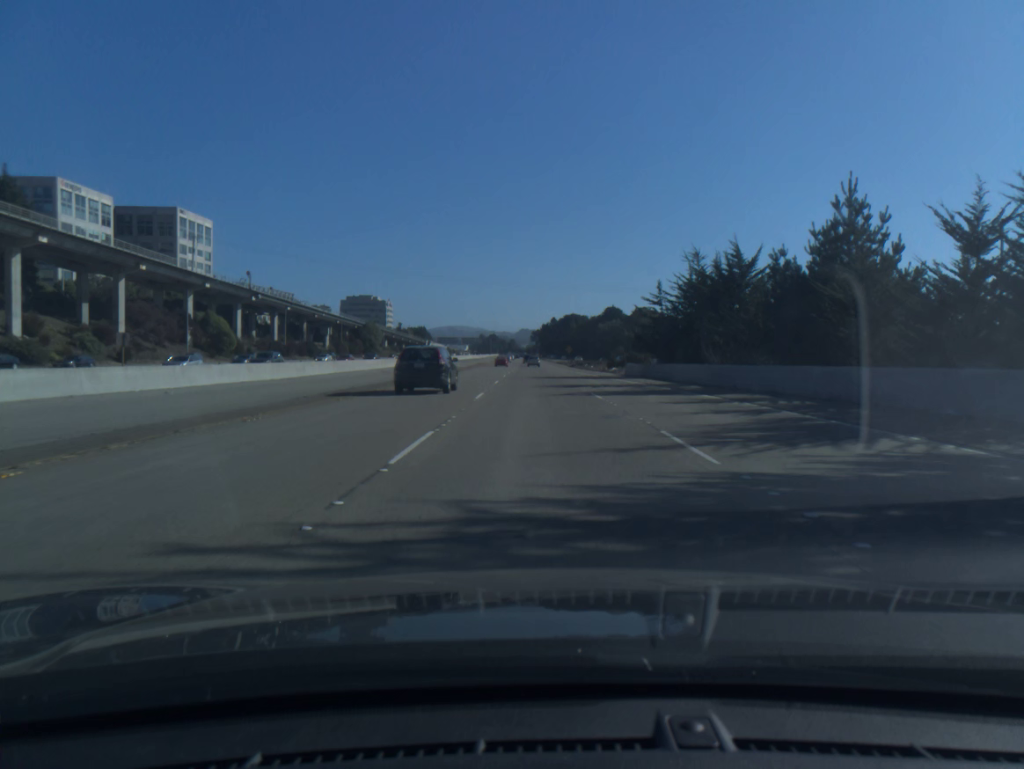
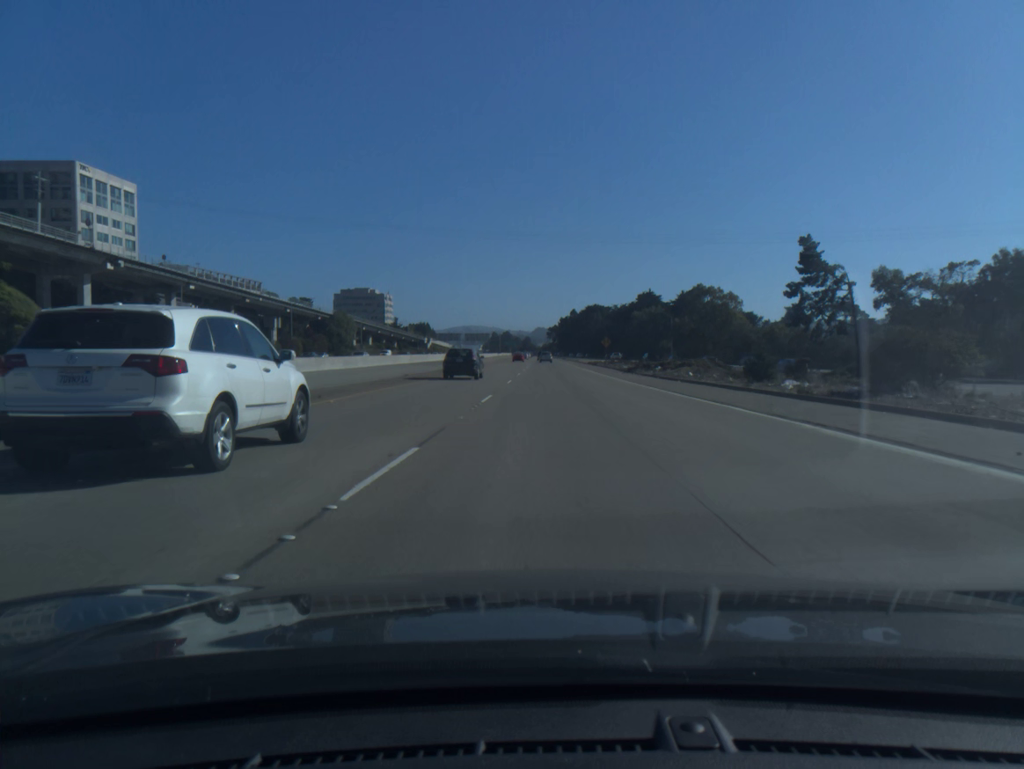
(-0.8, +60.4) m; -1°
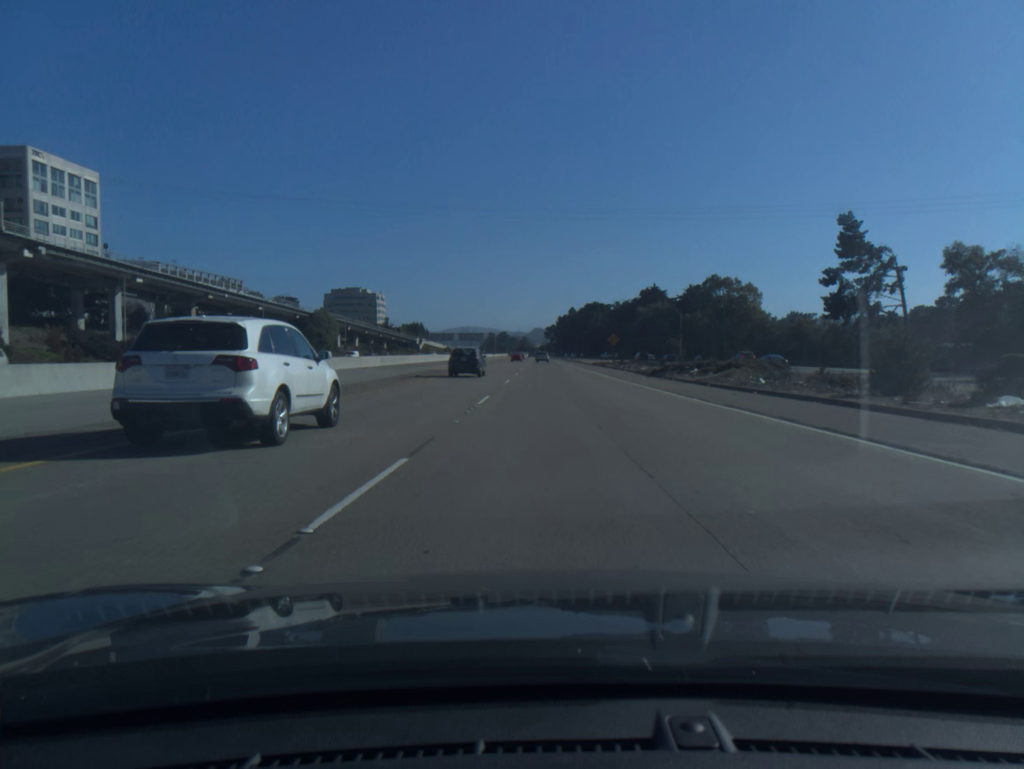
(0.0, +15.5) m; 0°
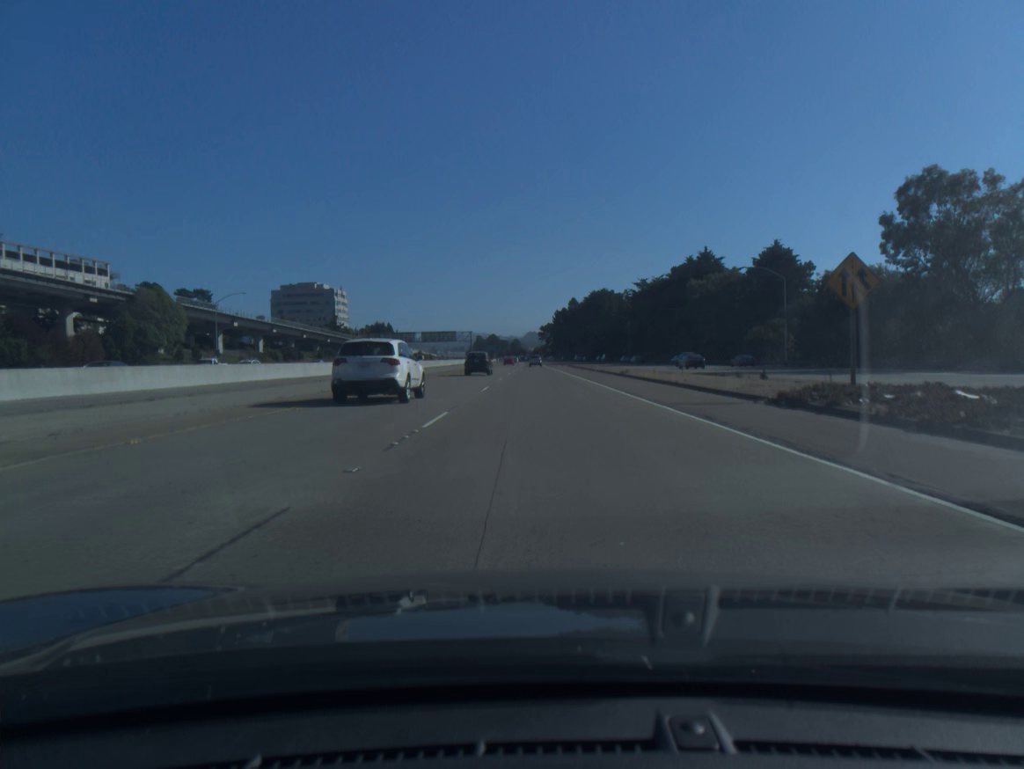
(+0.5, +79.7) m; 0°
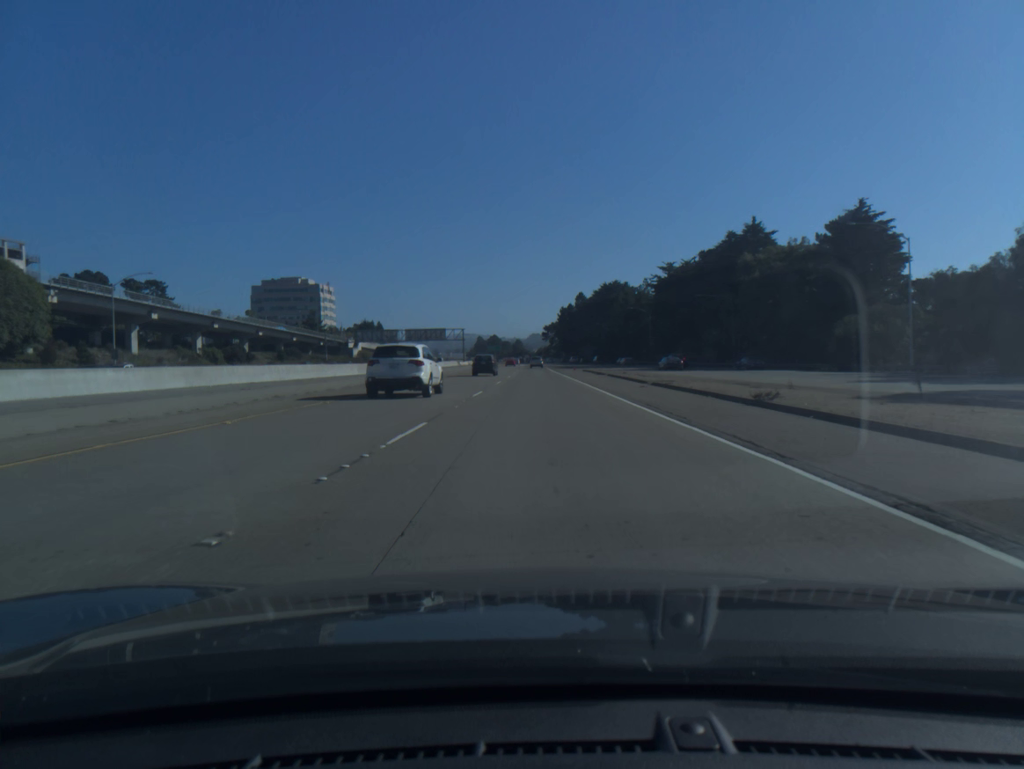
(-0.1, +32.8) m; 0°
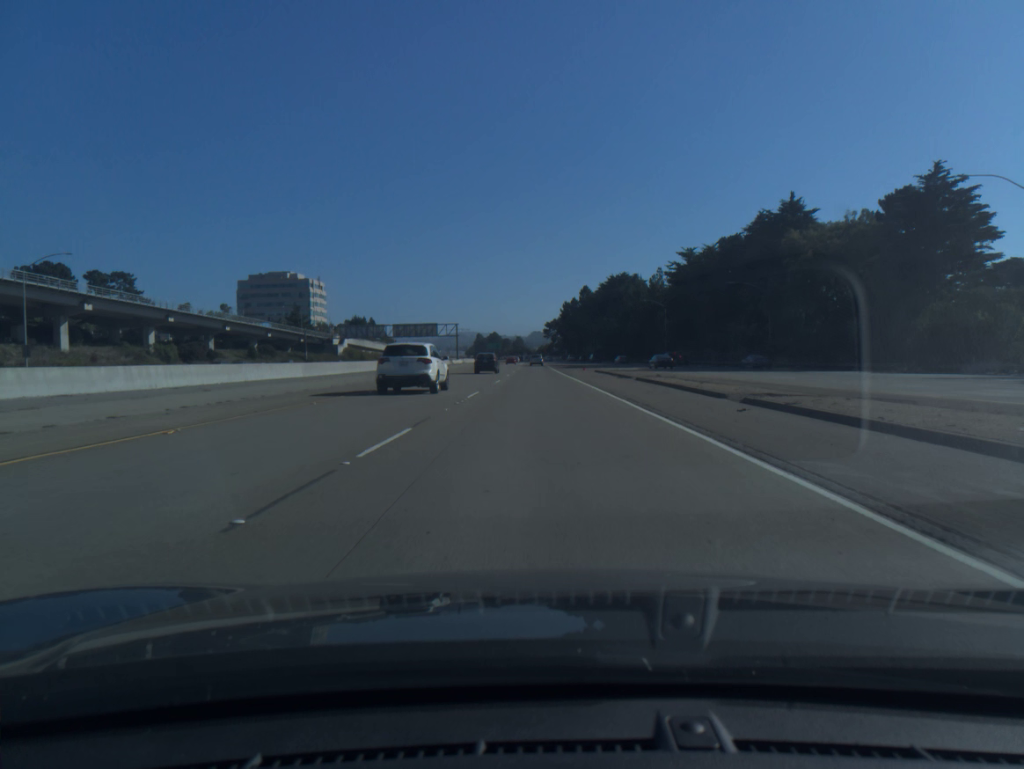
(0.0, +16.6) m; 0°
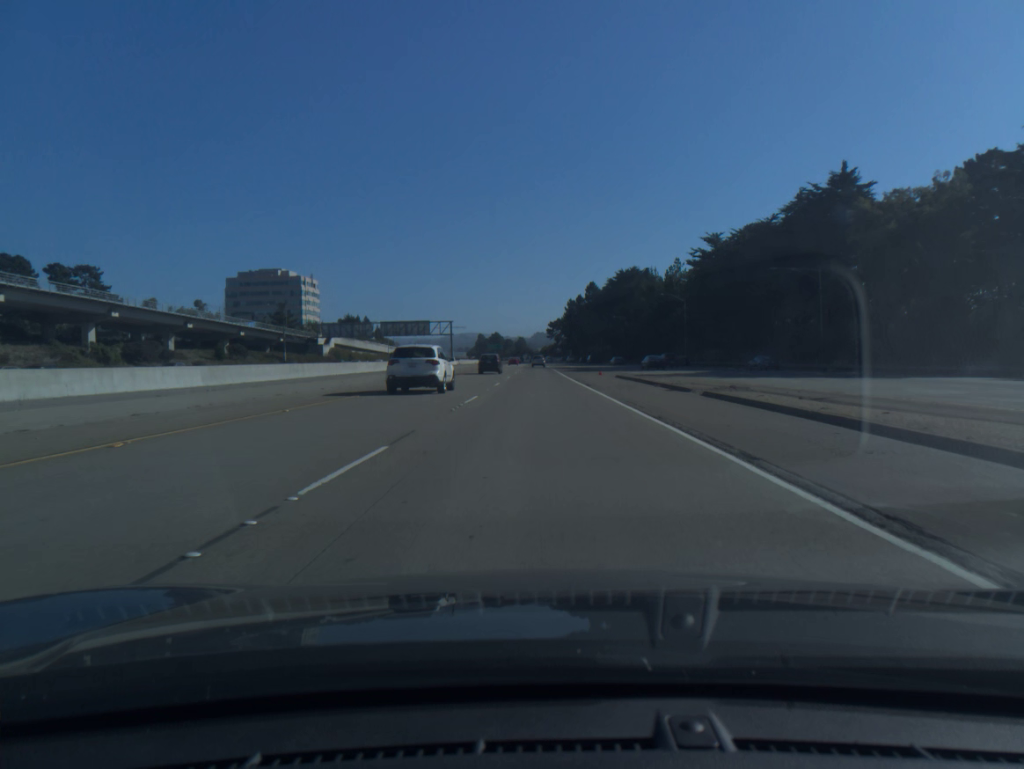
(0.0, +16.7) m; 0°
